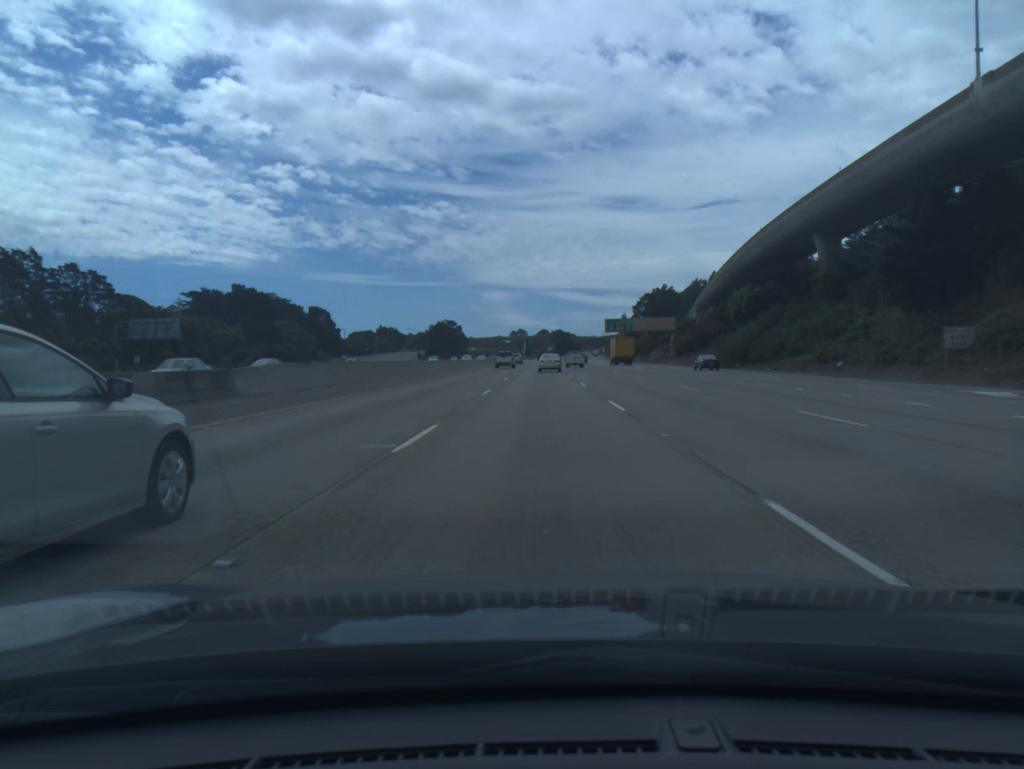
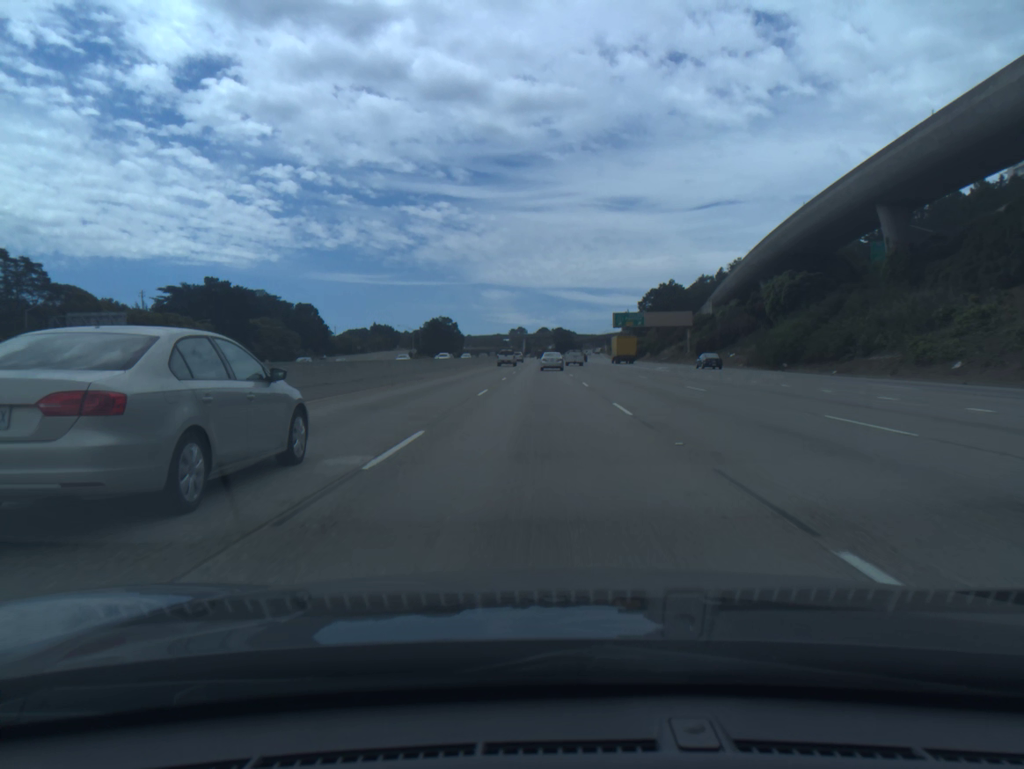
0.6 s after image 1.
(0.0, +16.3) m; 0°
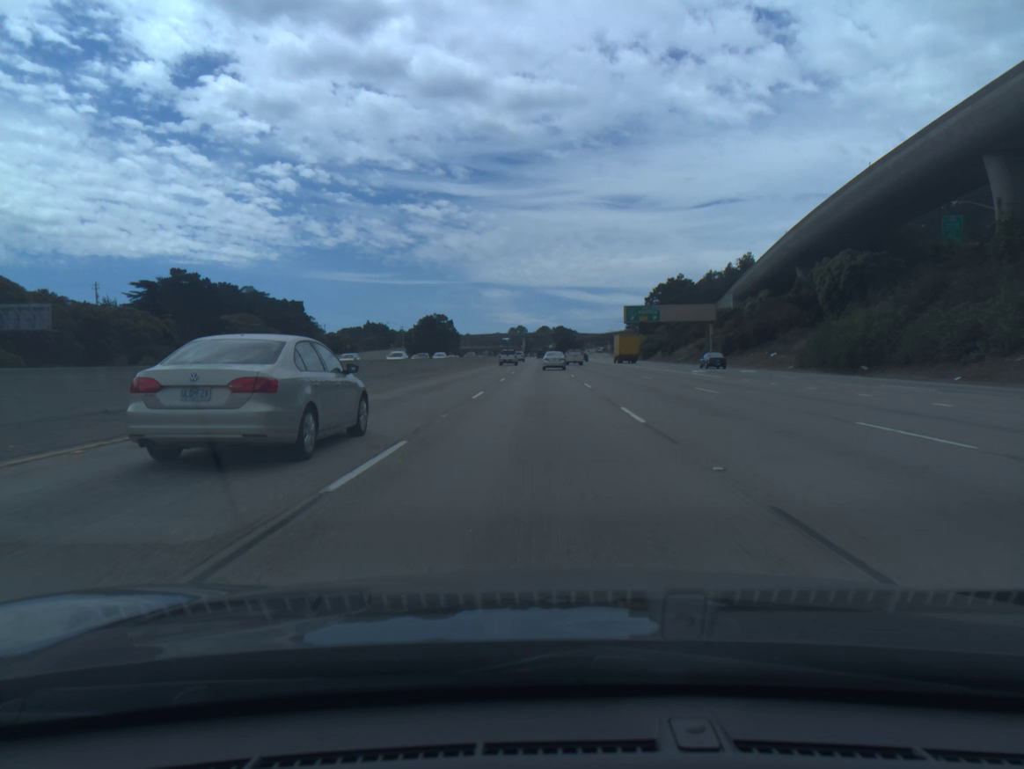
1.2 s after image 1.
(0.0, +16.3) m; 0°
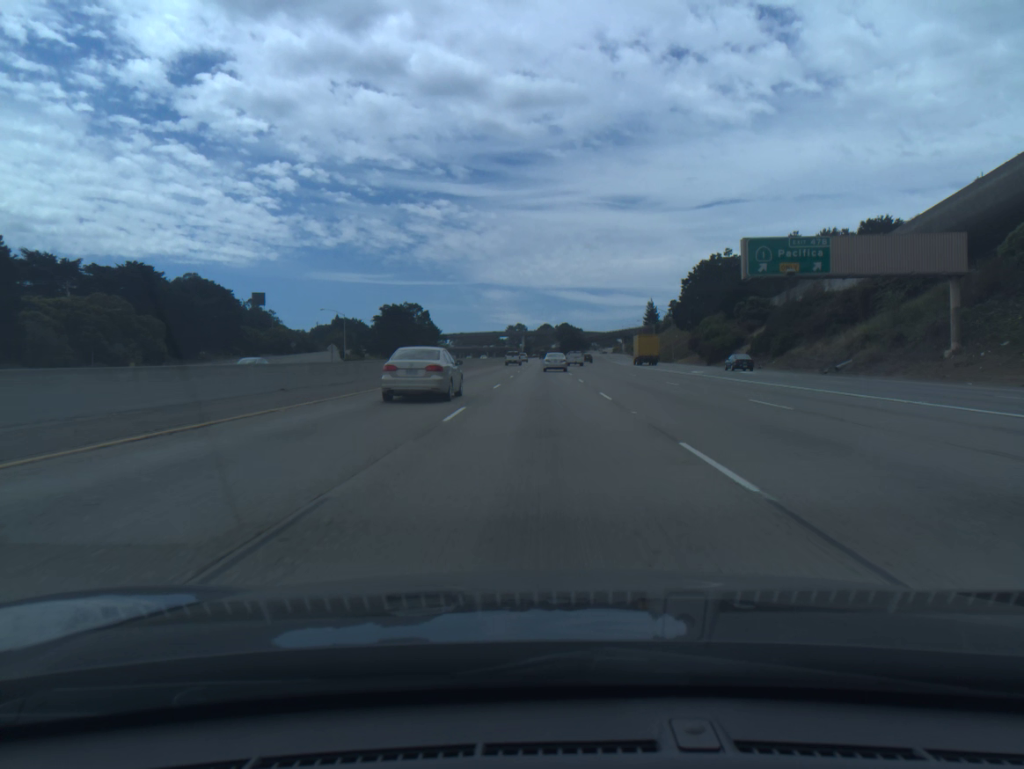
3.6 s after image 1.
(-0.1, +65.4) m; 0°
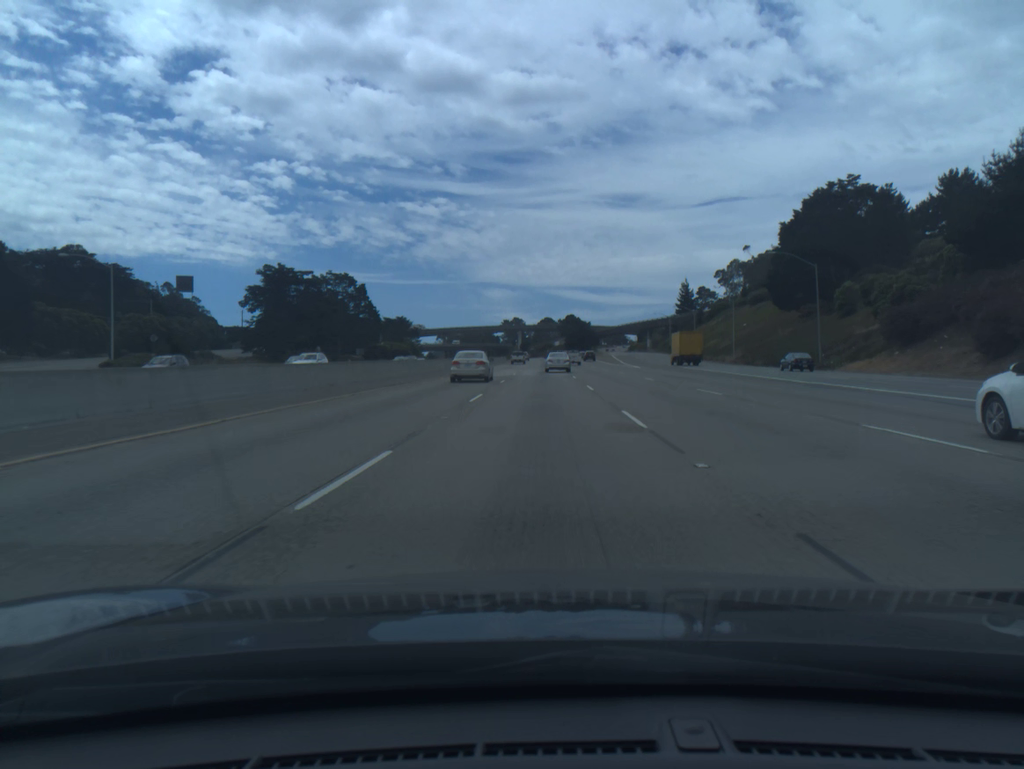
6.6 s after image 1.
(+0.2, +81.4) m; 0°
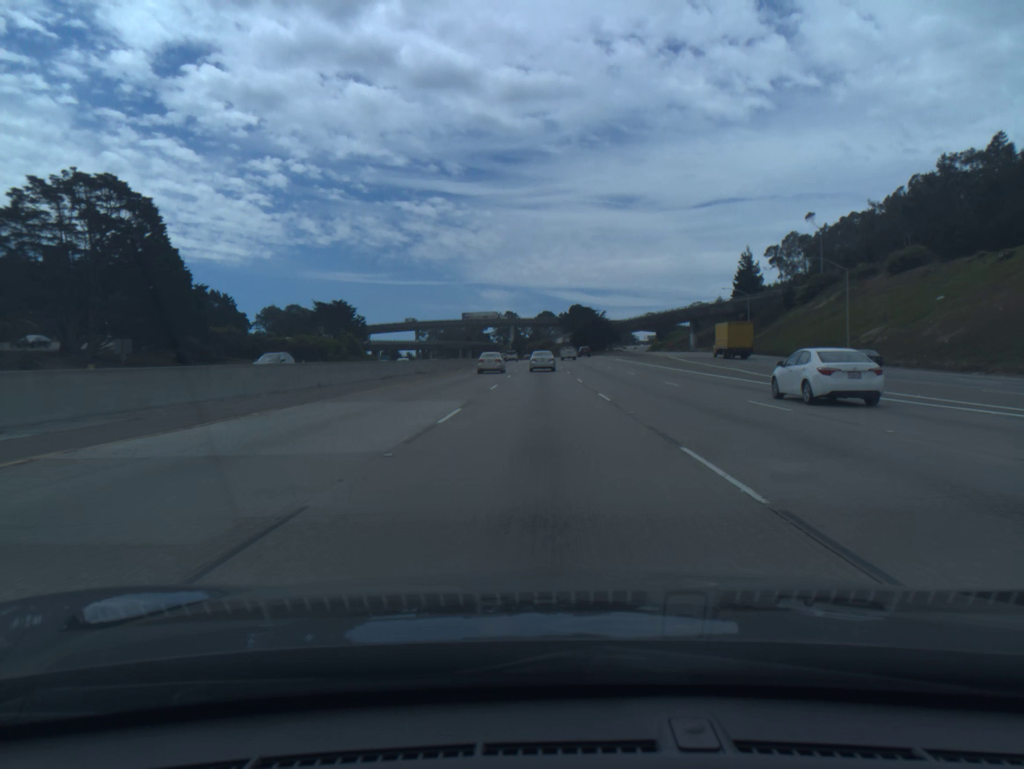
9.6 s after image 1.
(0.0, +79.8) m; 0°
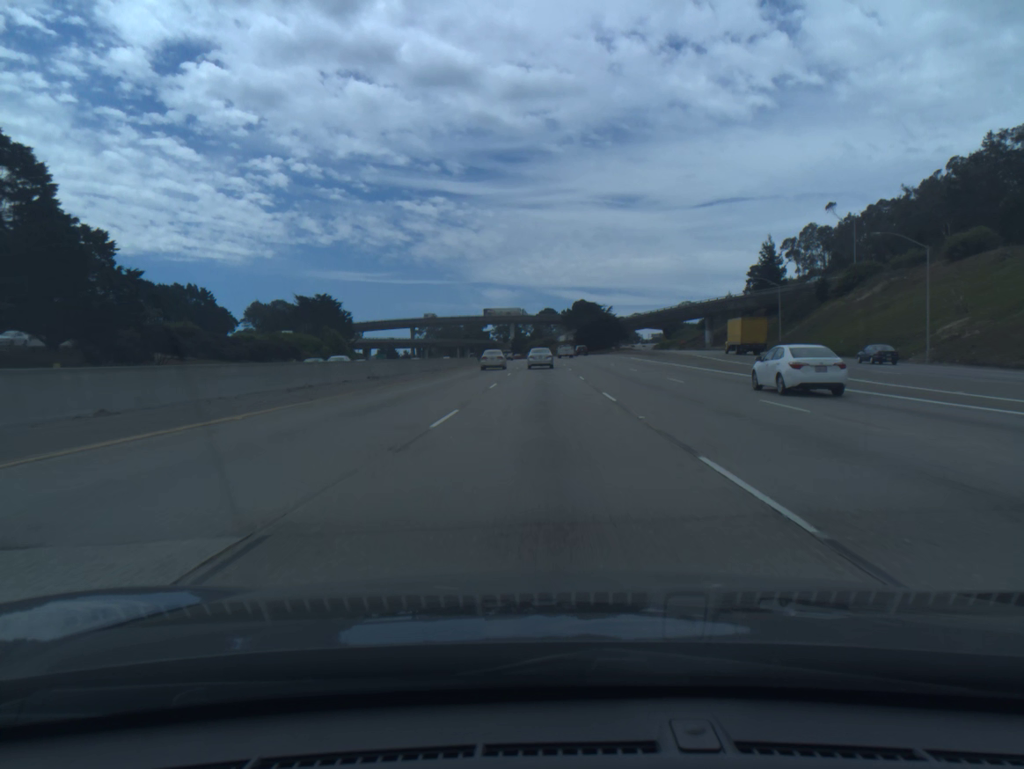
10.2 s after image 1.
(0.0, +15.8) m; 0°
